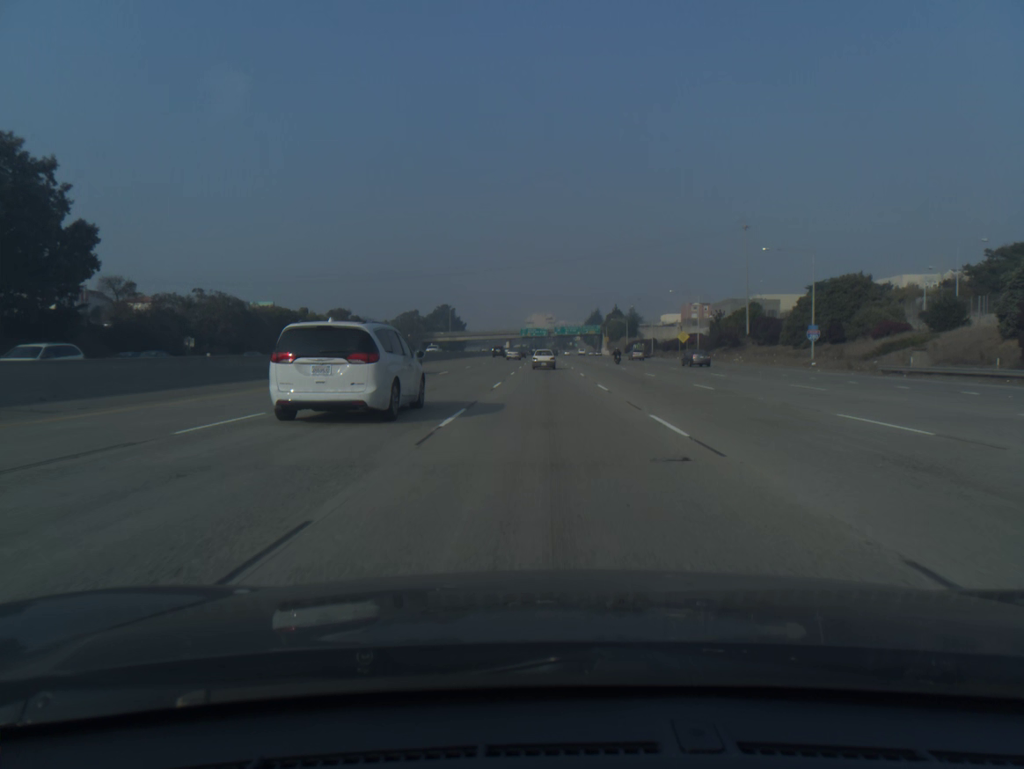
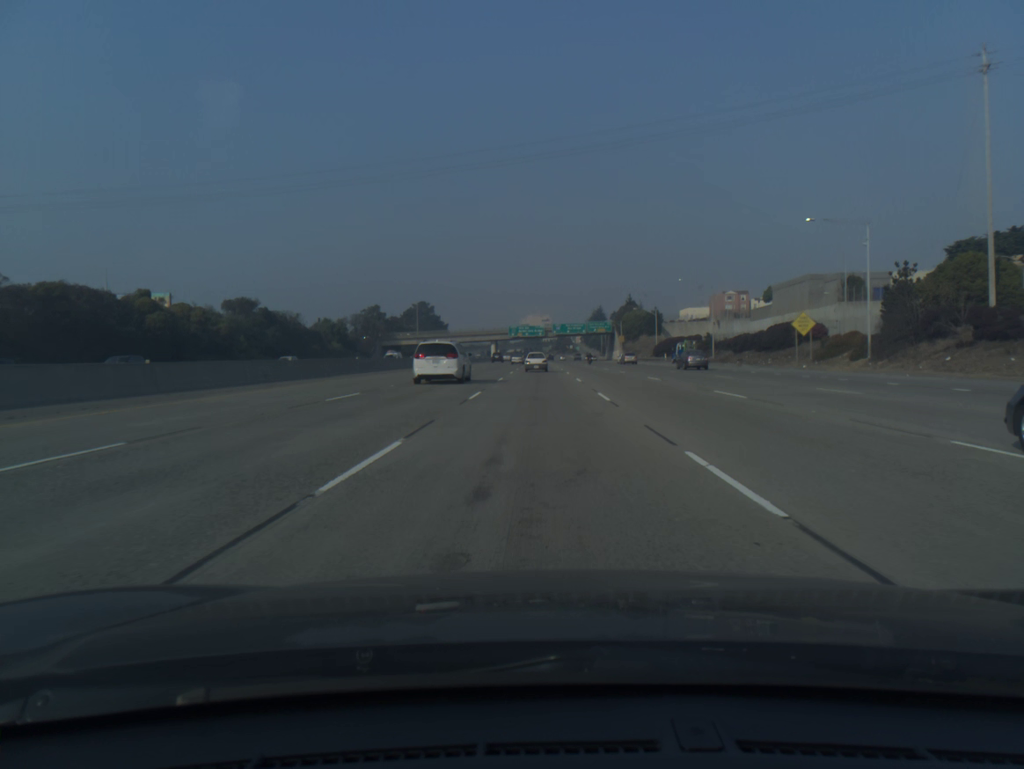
(+0.3, +62.1) m; 0°
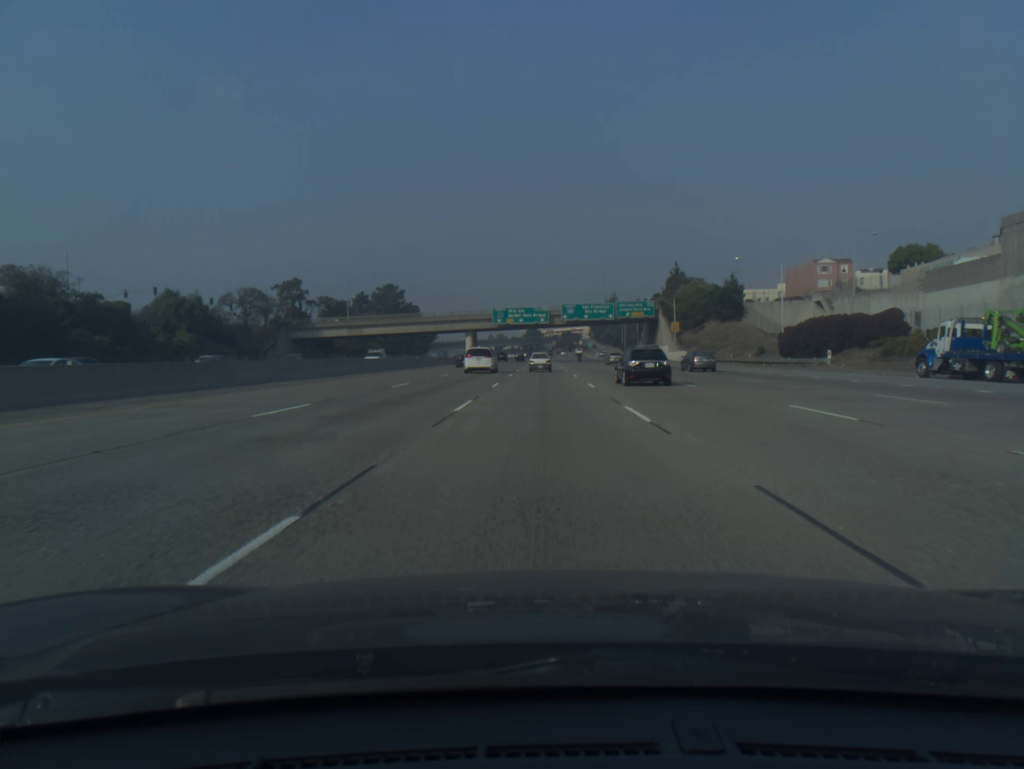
(-0.4, +77.2) m; 0°
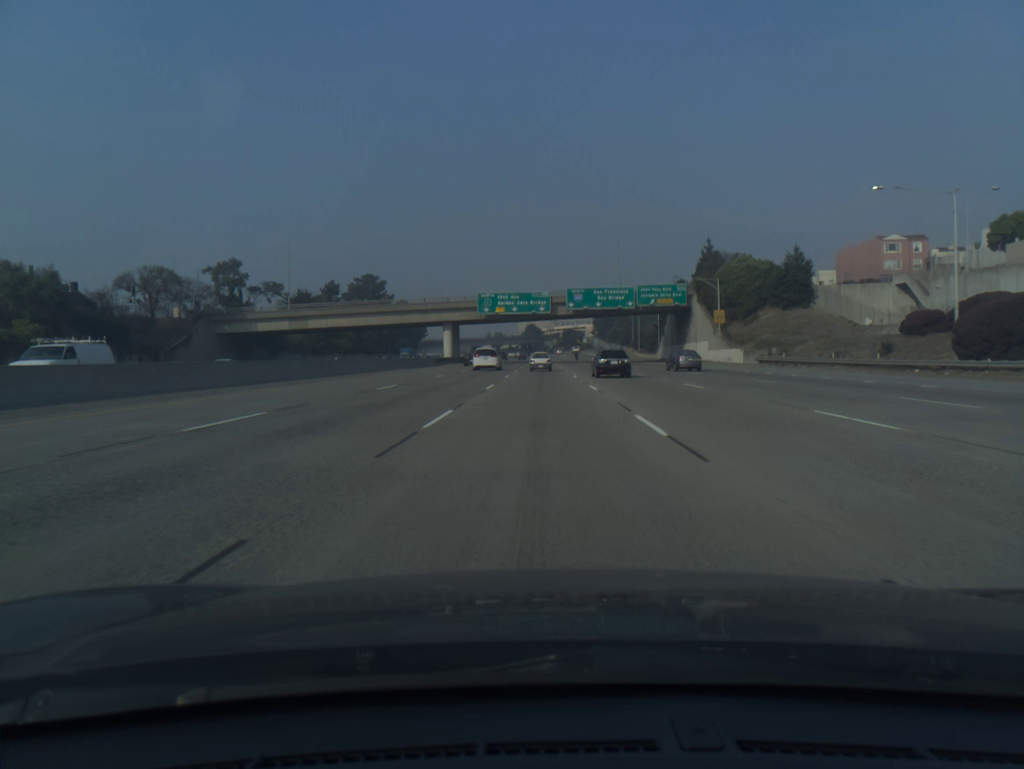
(+0.1, +30.9) m; 0°
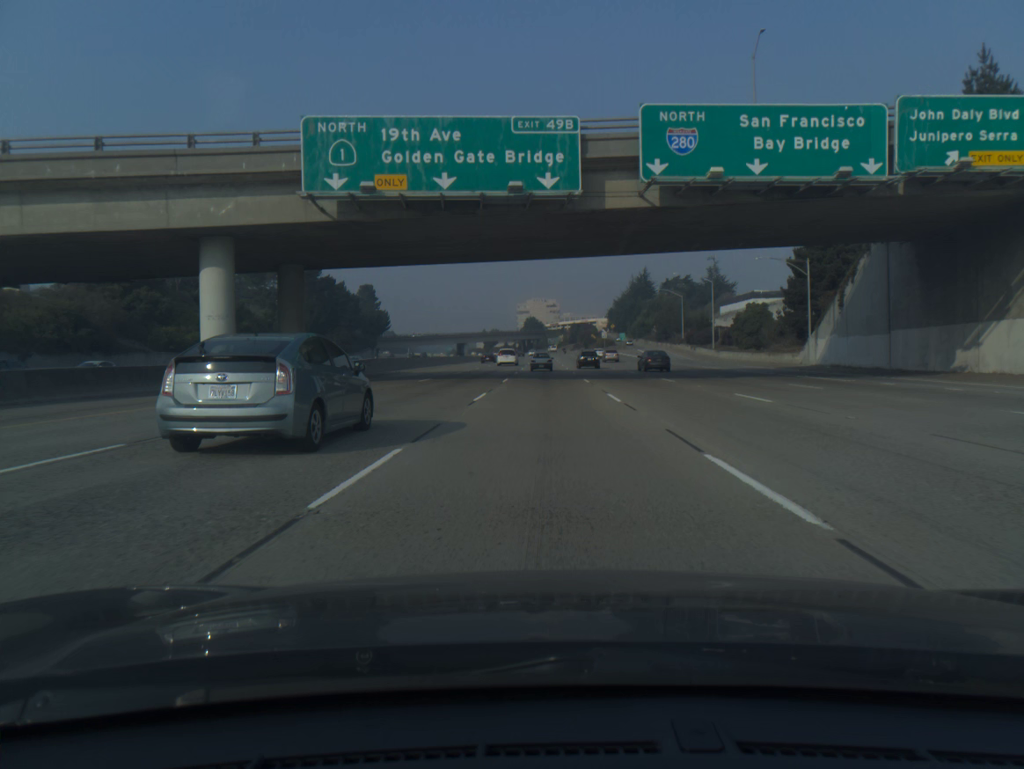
(-0.3, +77.6) m; 0°
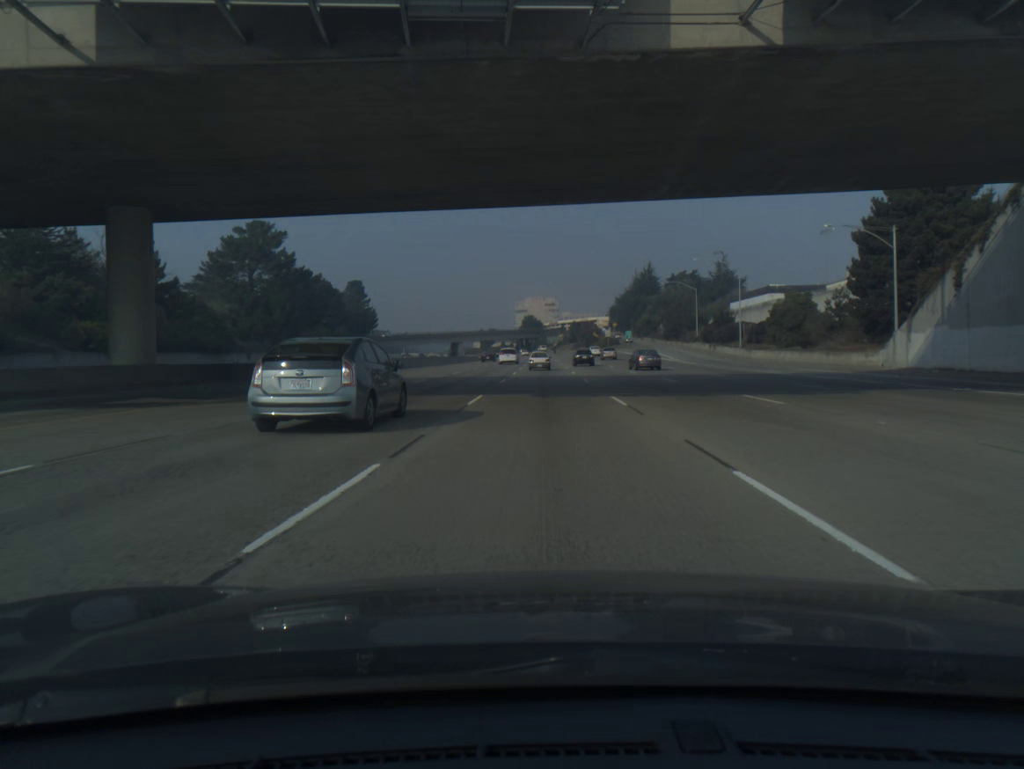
(0.0, +15.6) m; 0°
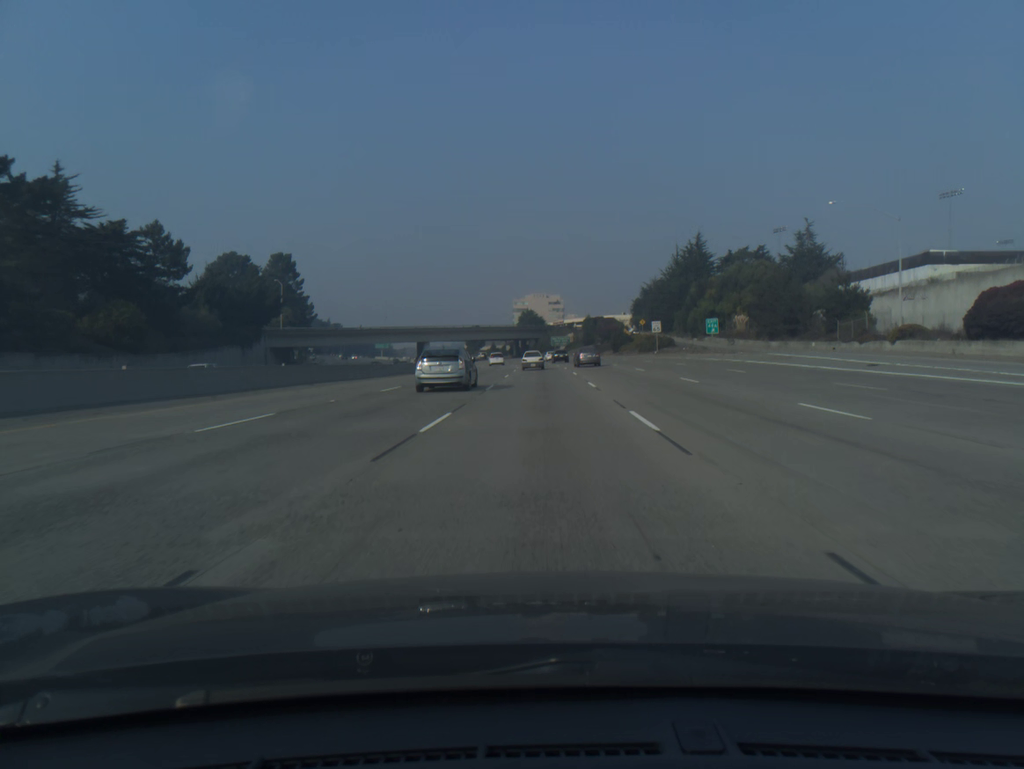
(+0.1, +78.0) m; 0°
